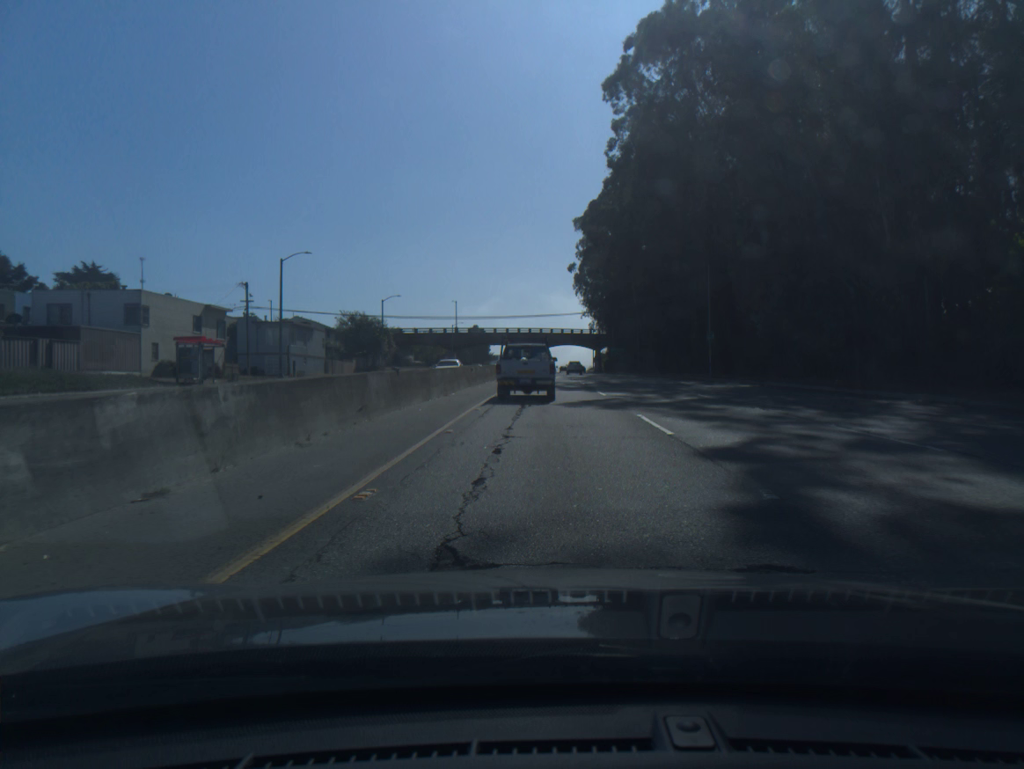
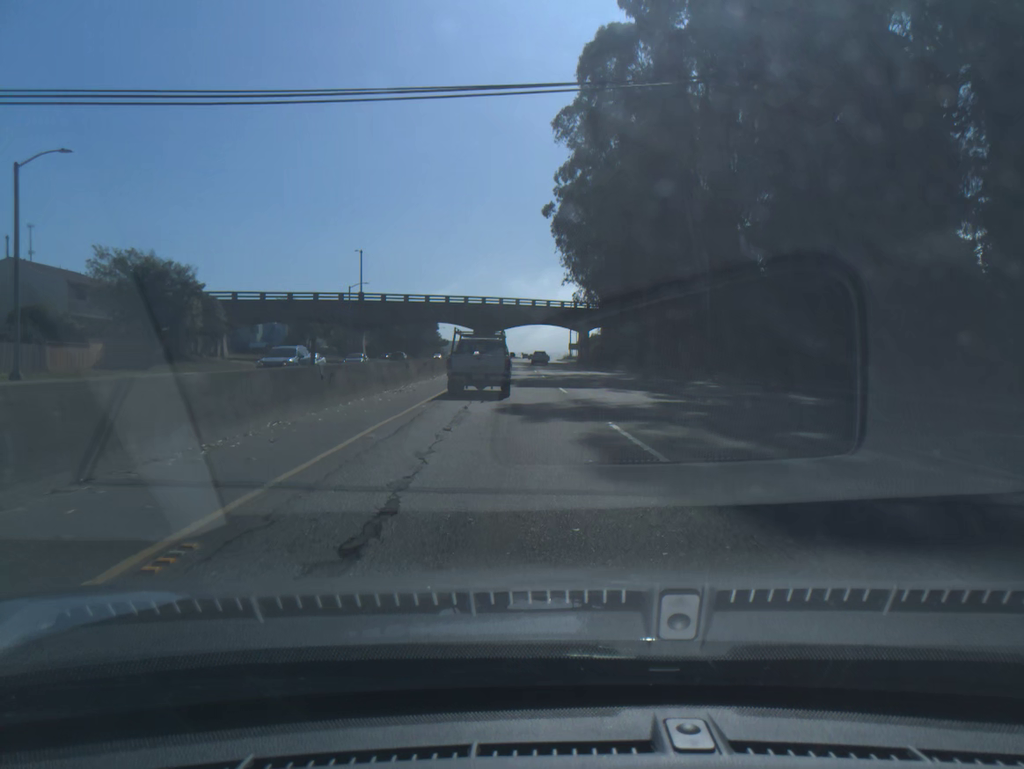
(+1.1, +62.2) m; +3°
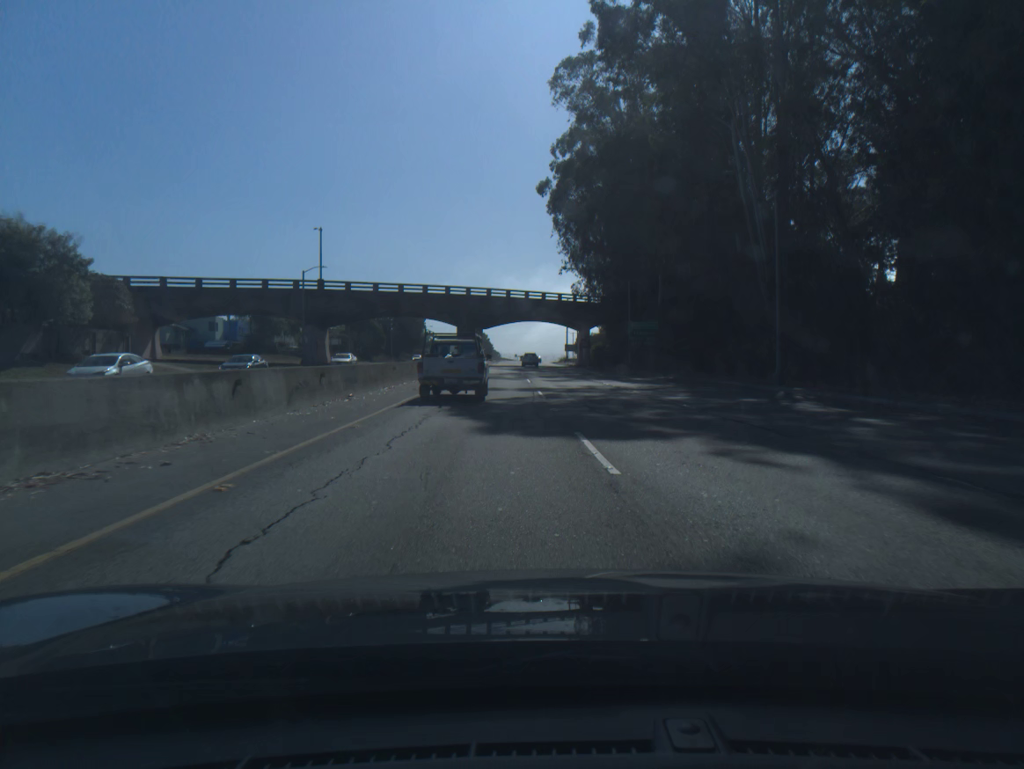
(+0.1, +16.0) m; +1°
